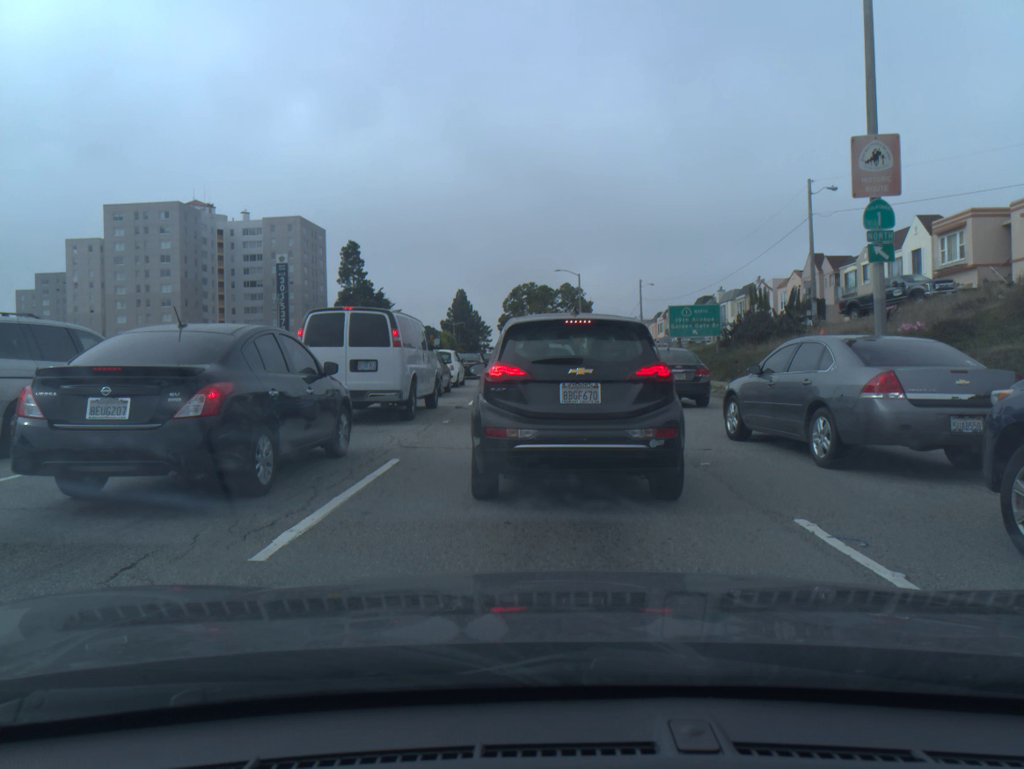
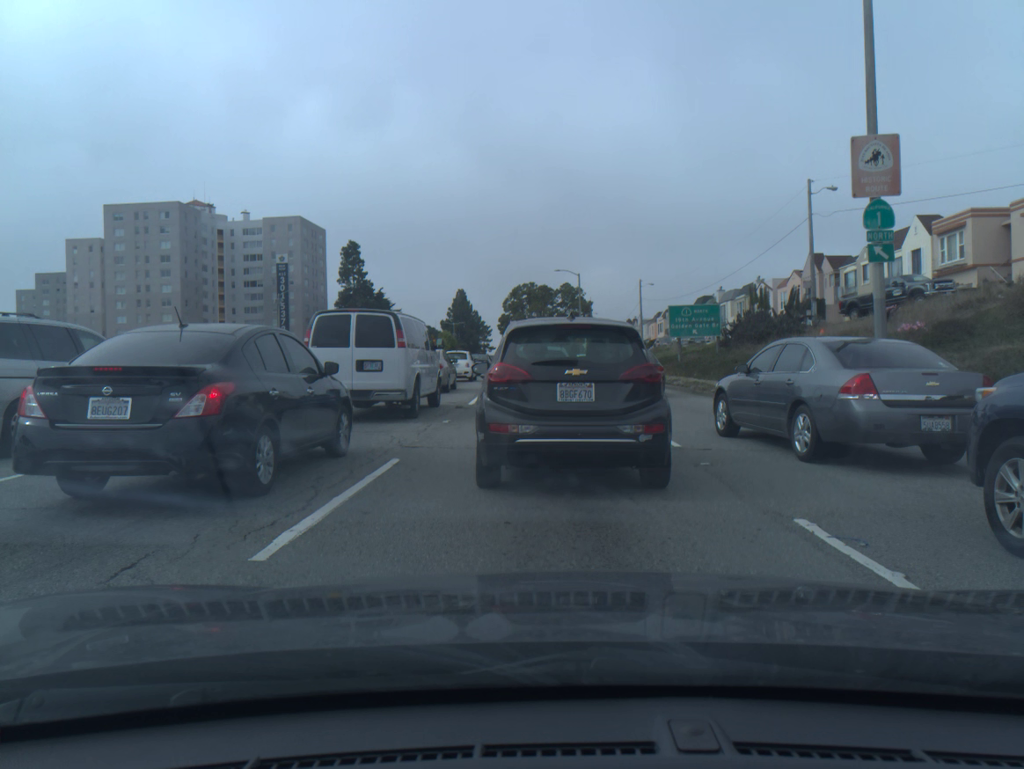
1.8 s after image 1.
(0.0, 0.0) m; 0°
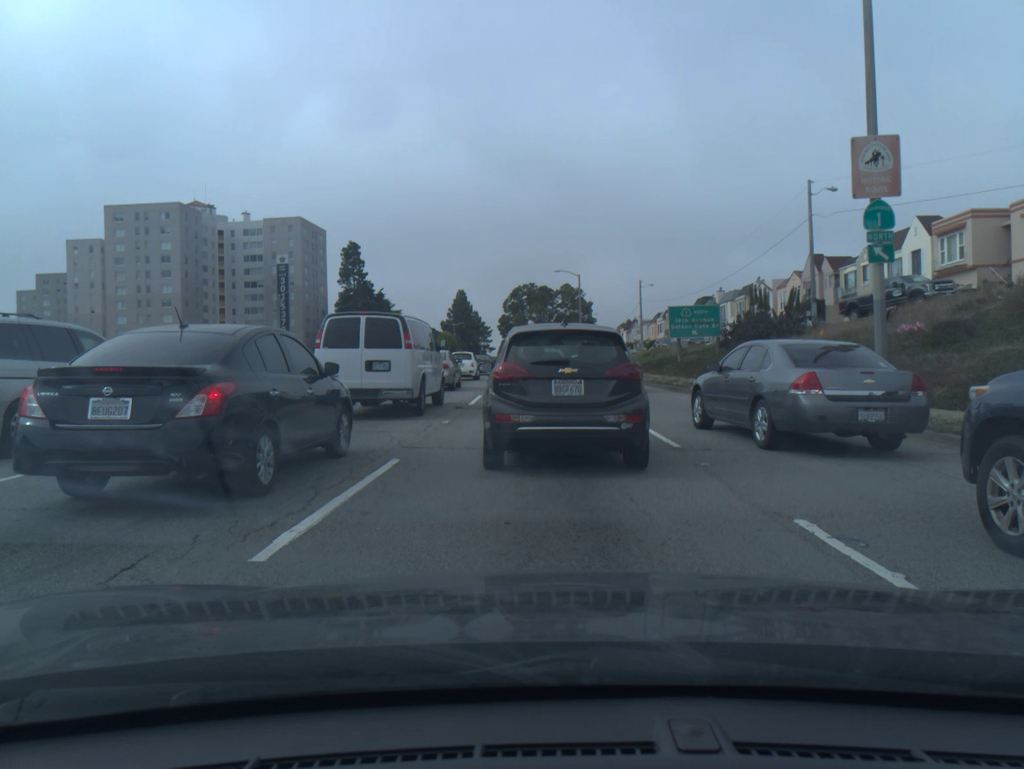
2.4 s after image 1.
(0.0, 0.0) m; 0°
